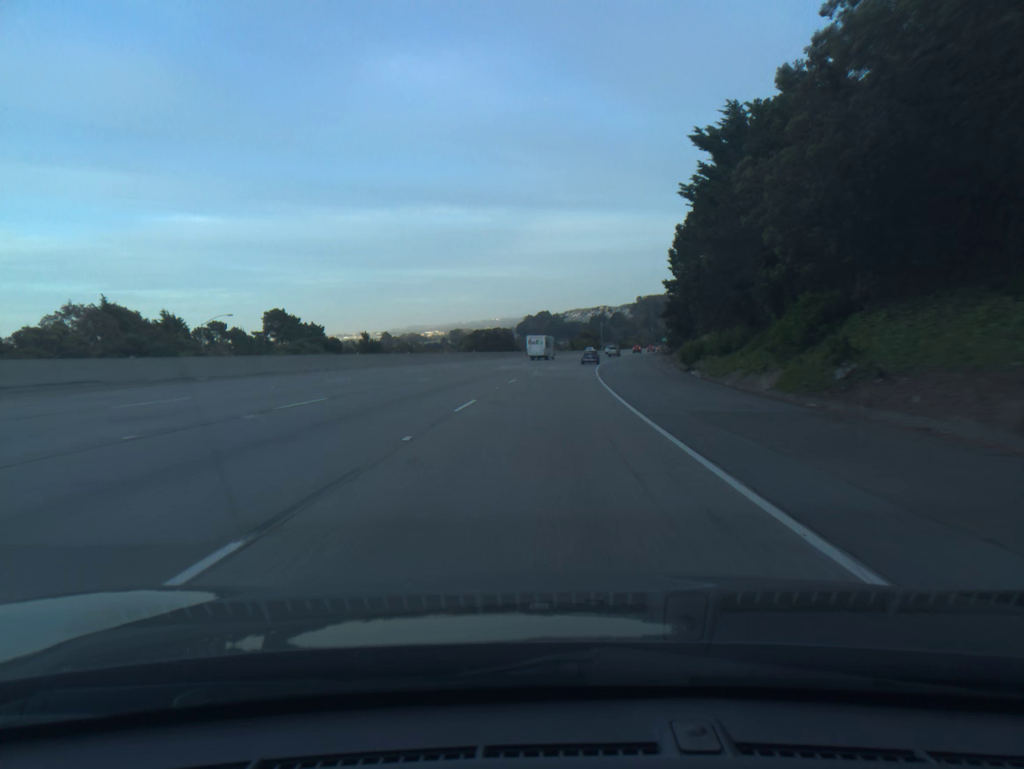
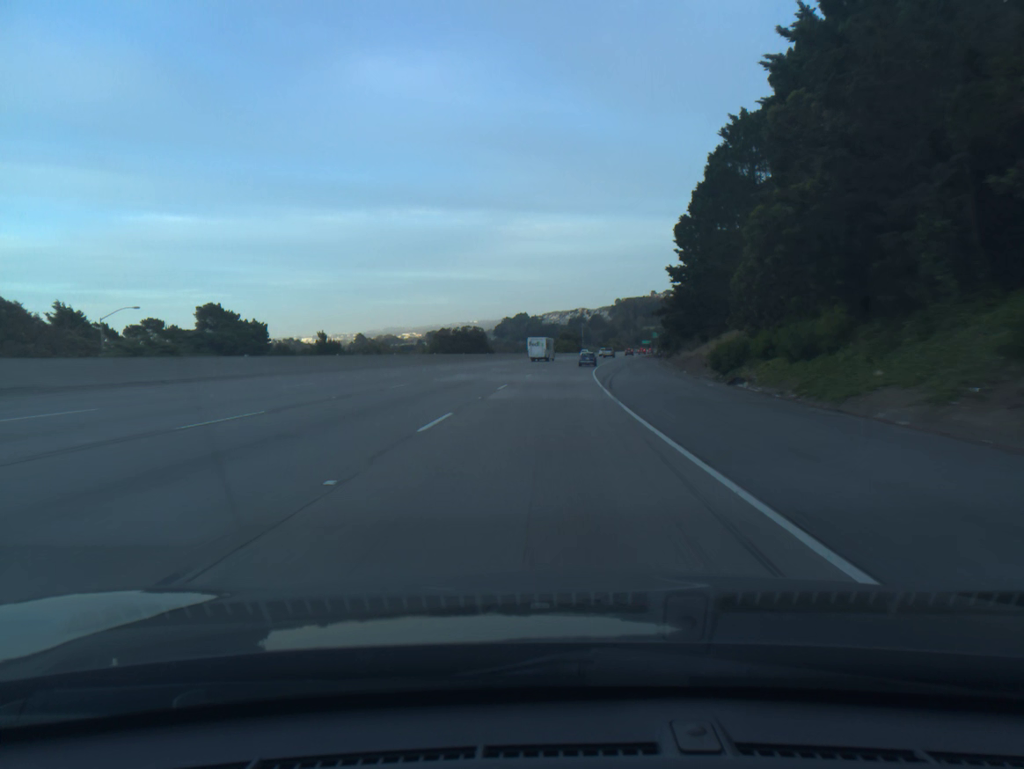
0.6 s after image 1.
(+0.2, +18.5) m; +2°
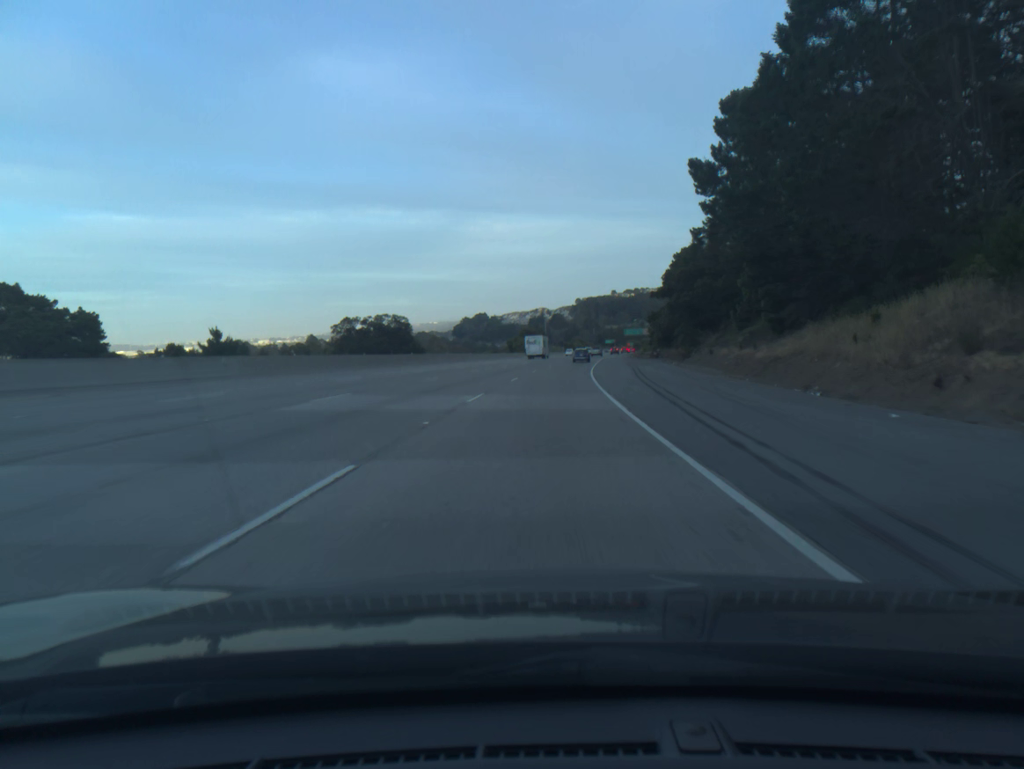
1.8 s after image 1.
(+1.0, +37.0) m; +3°
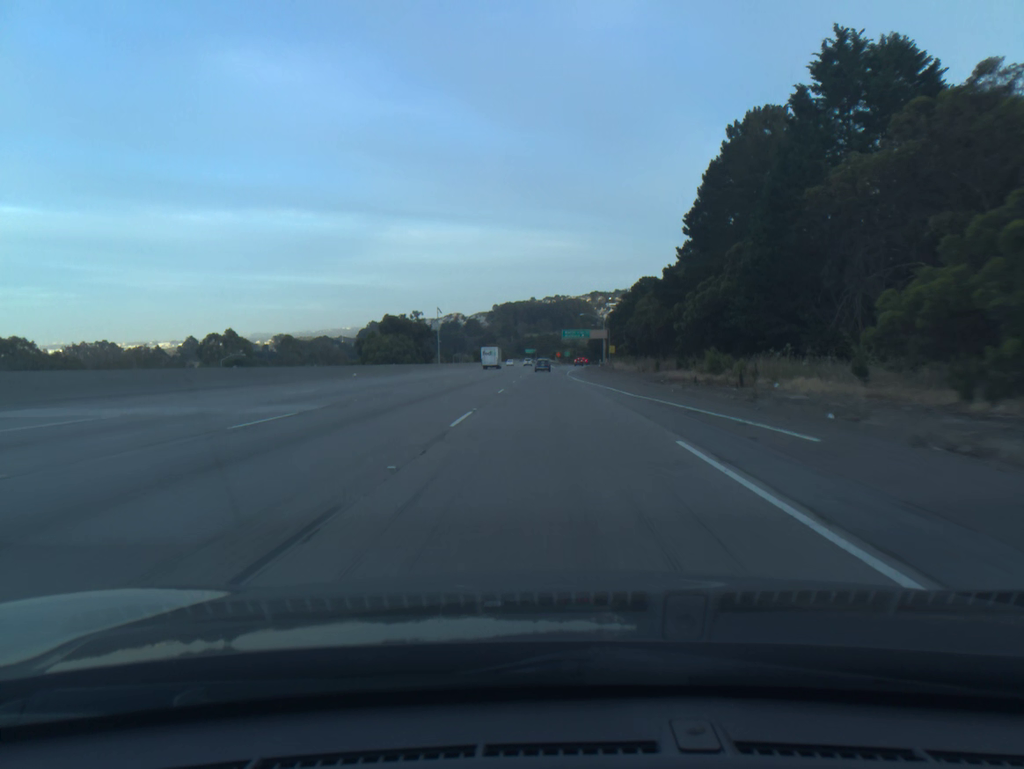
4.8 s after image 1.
(+4.9, +92.4) m; +6°
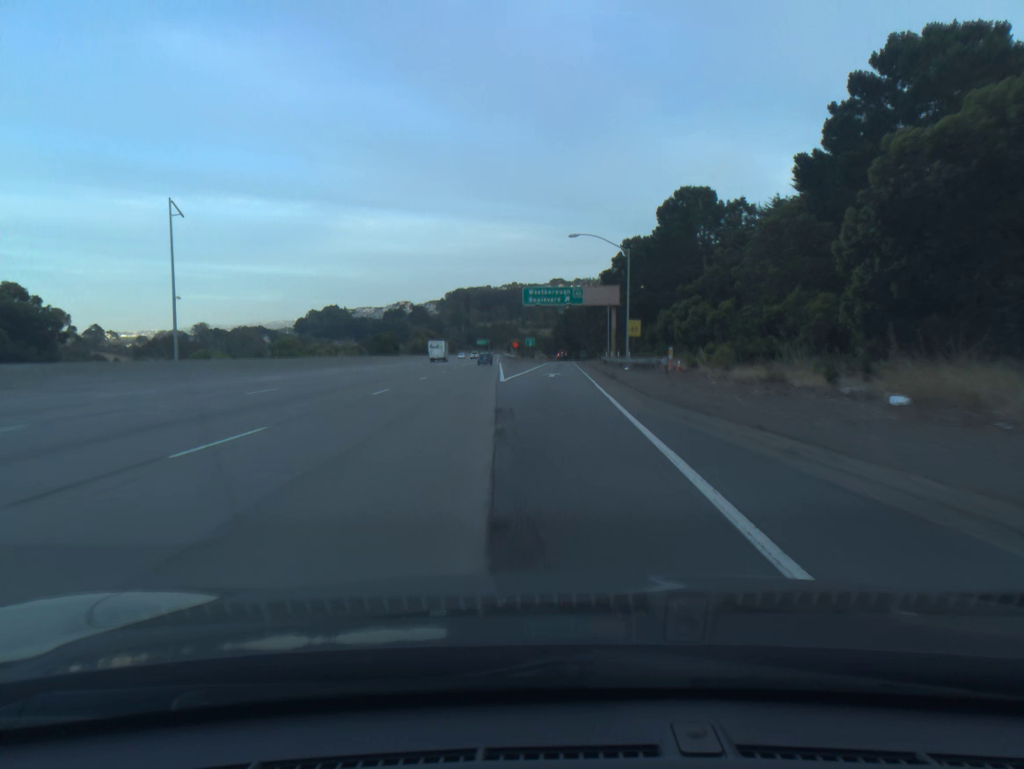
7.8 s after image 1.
(+2.1, +92.3) m; +3°
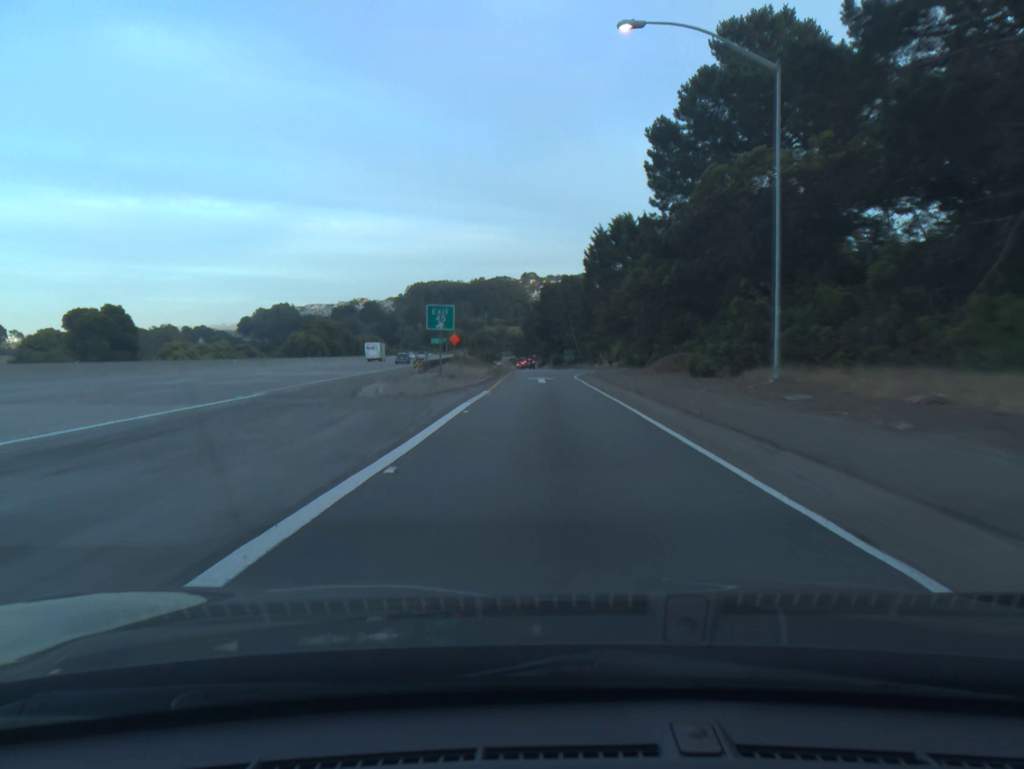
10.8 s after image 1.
(+1.8, +86.9) m; +2°
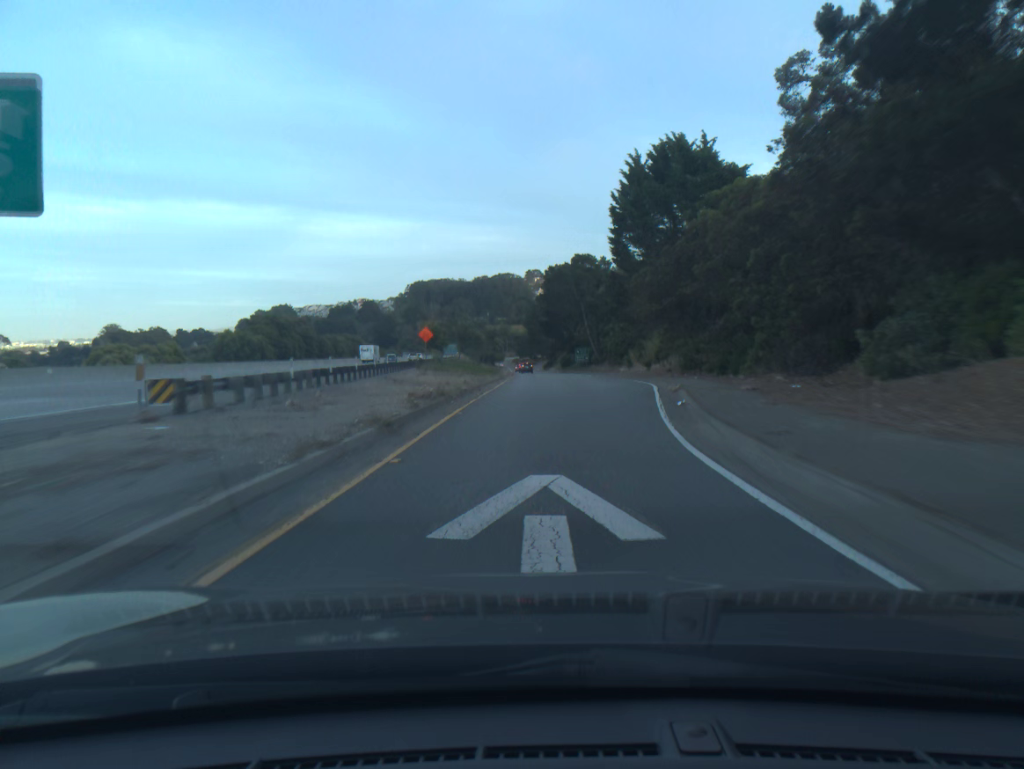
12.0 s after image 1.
(0.0, +32.7) m; 0°
